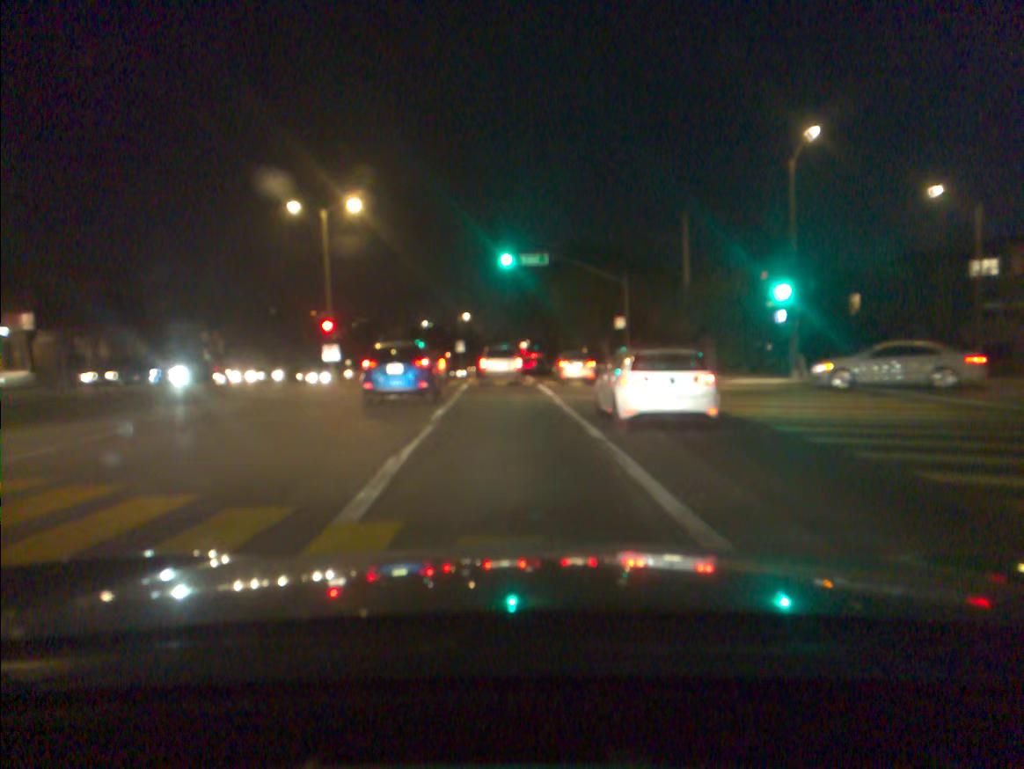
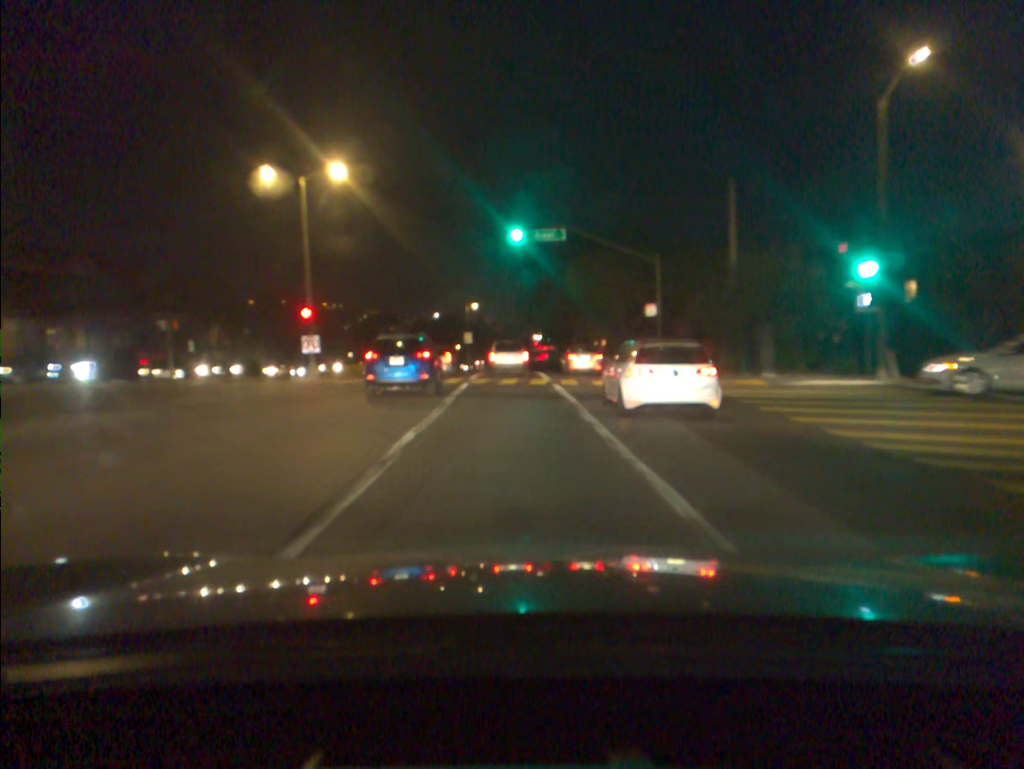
(-0.1, +6.0) m; -1°
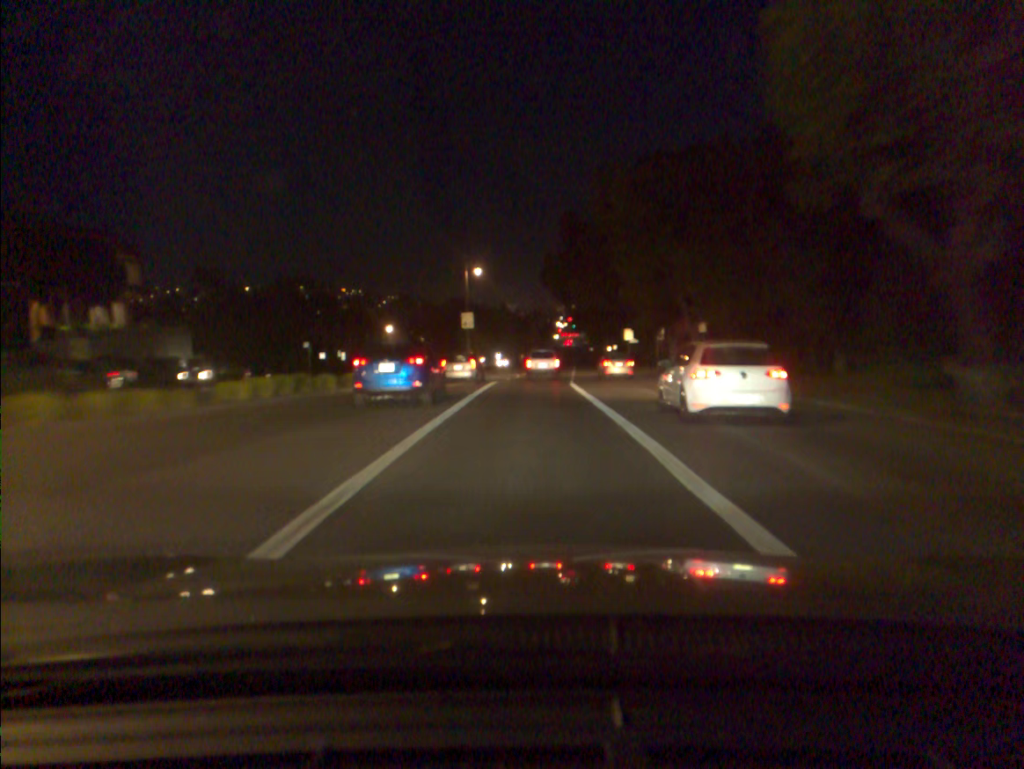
(-0.6, +31.6) m; -1°
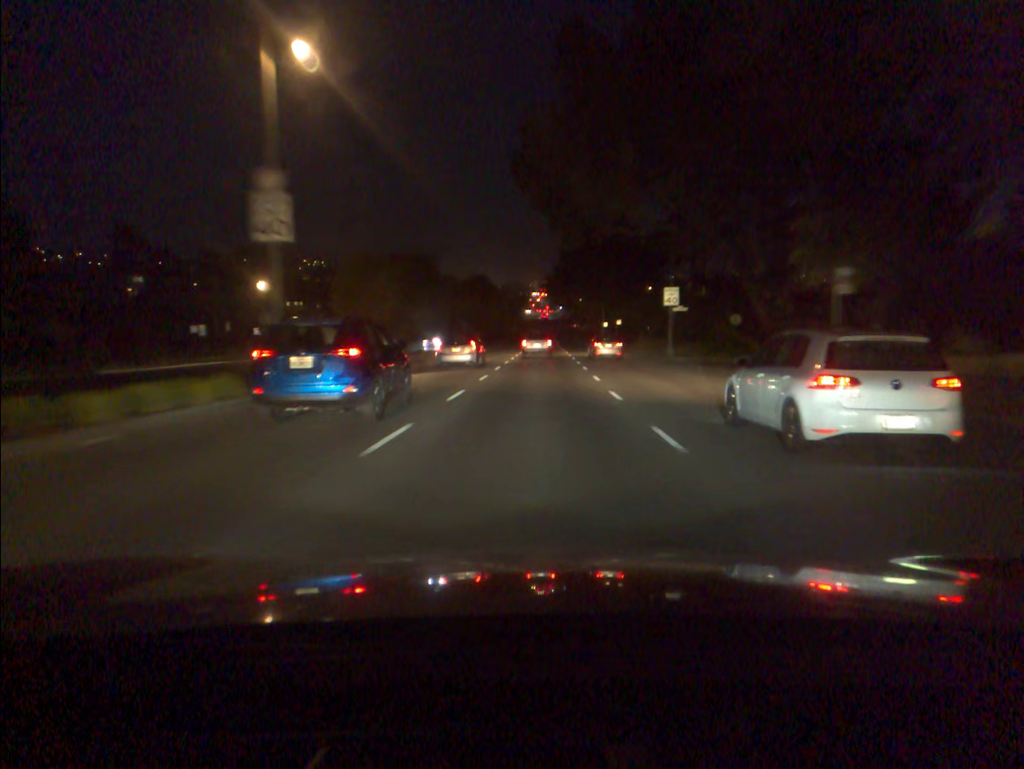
(+0.6, +41.1) m; +2°
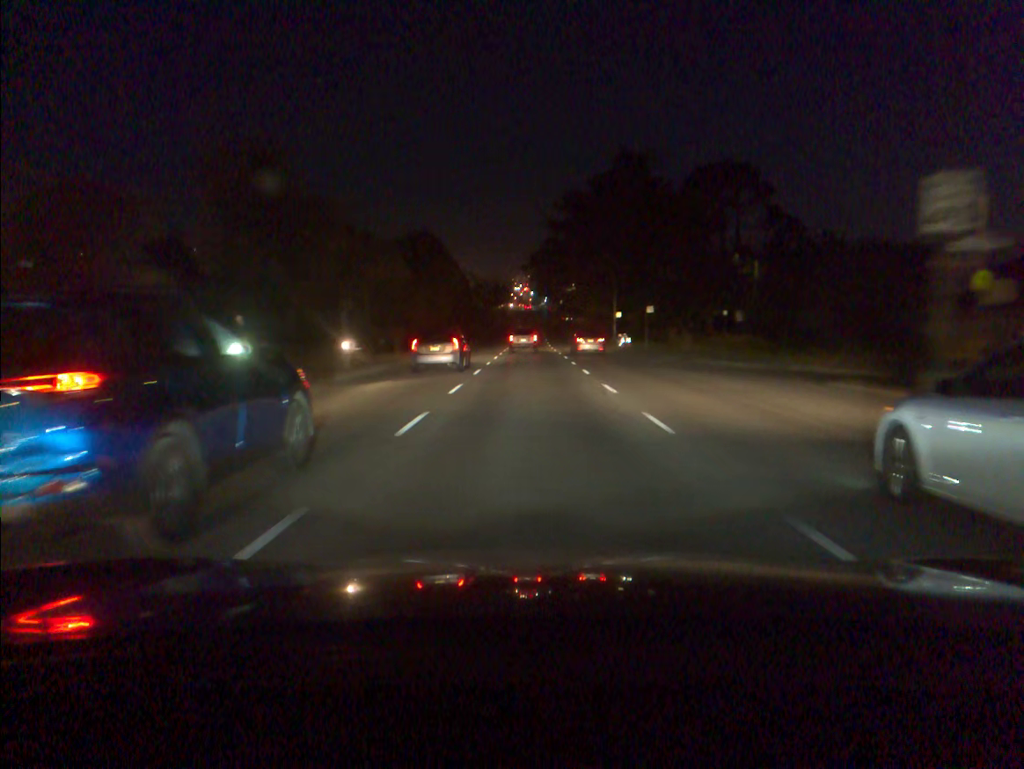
(+0.5, +35.3) m; +1°
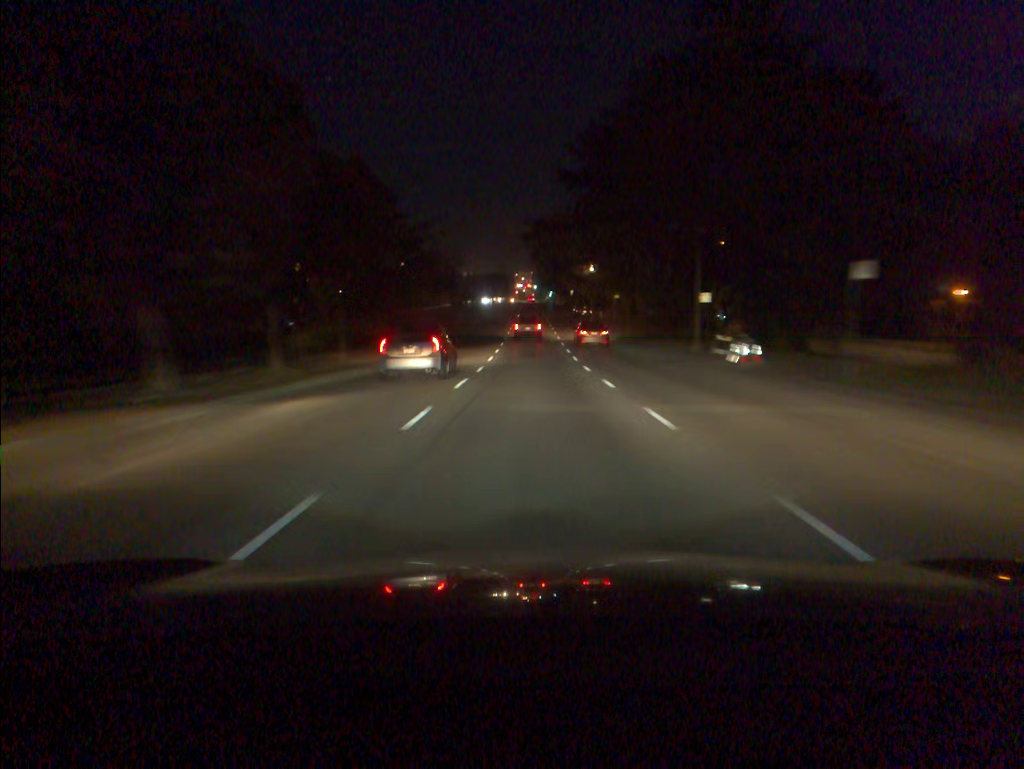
(-0.1, +36.7) m; 0°
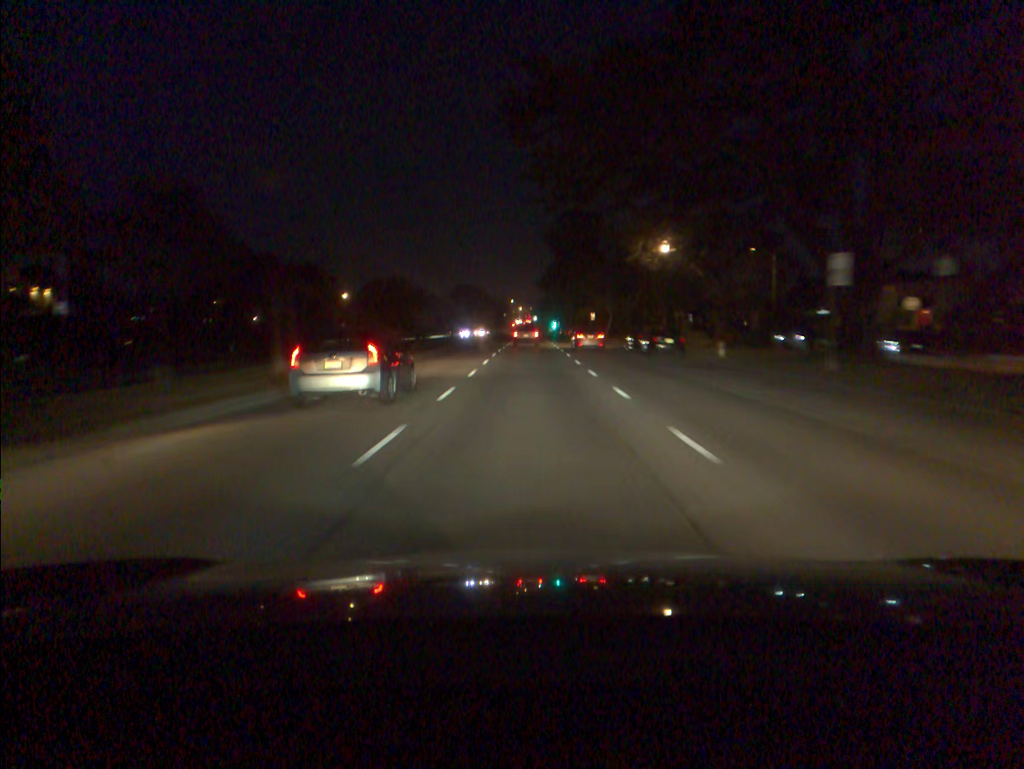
(0.0, +59.8) m; 0°
